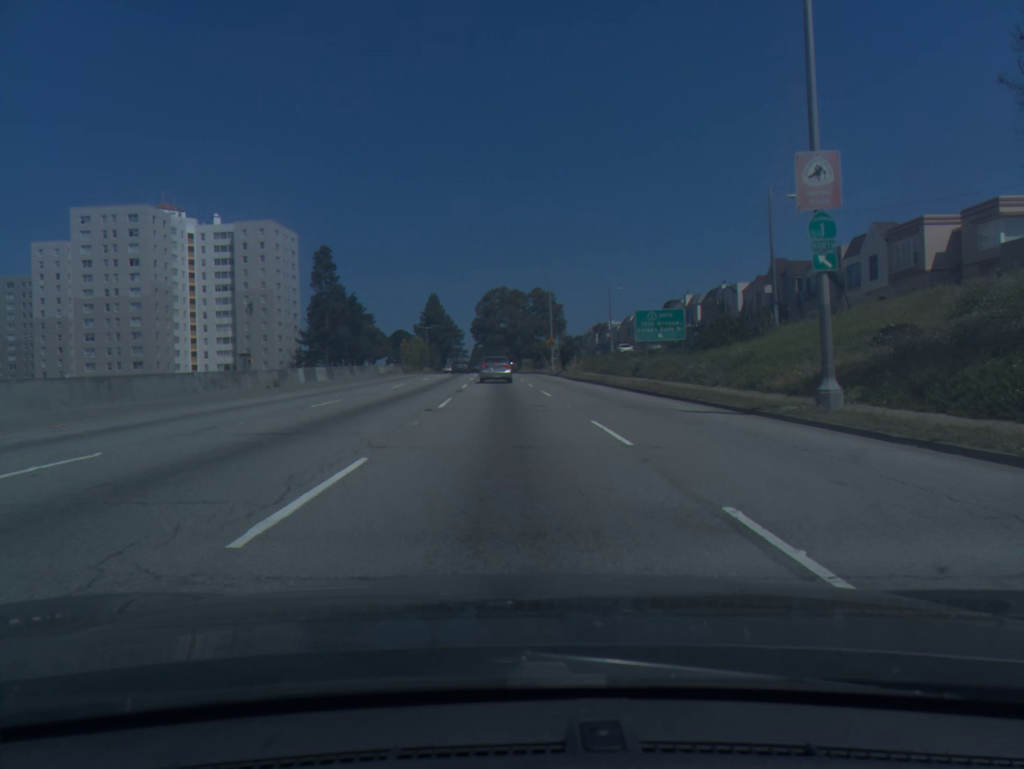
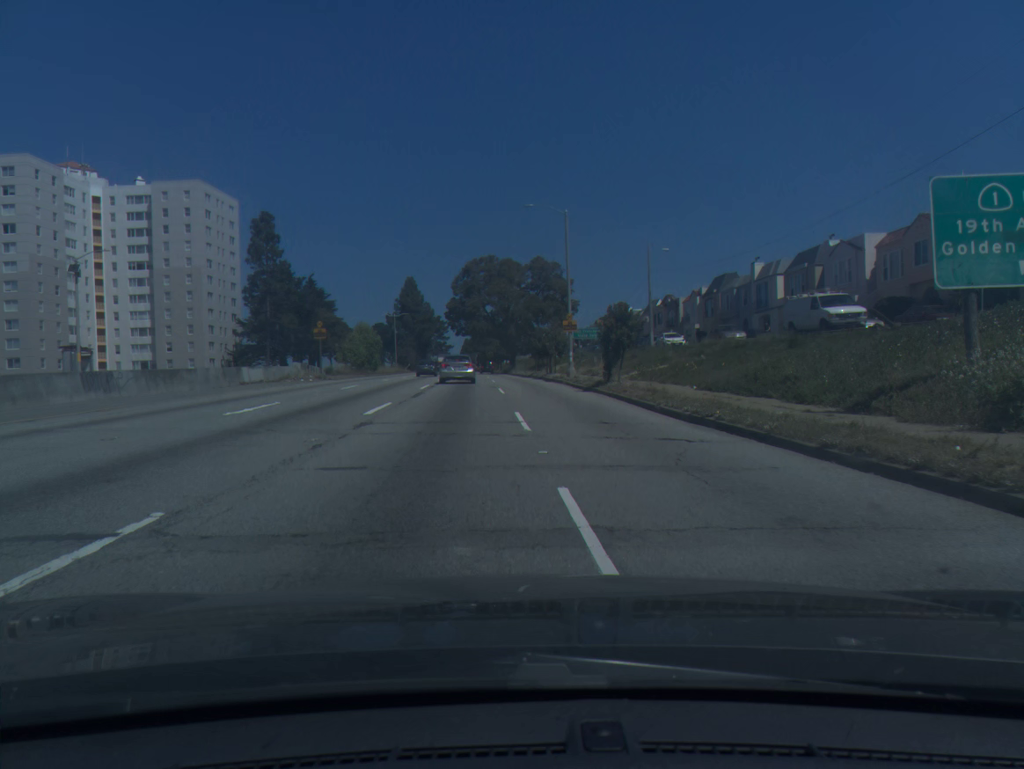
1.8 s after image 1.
(+0.1, +33.1) m; 0°
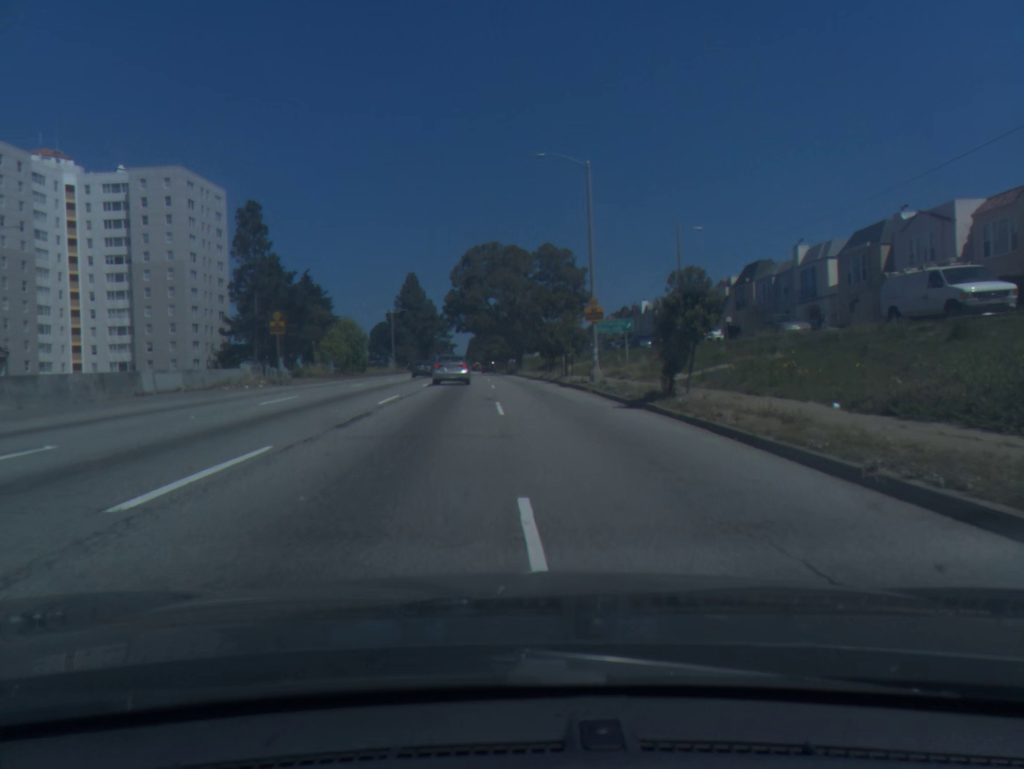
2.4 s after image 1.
(0.0, +10.8) m; 0°
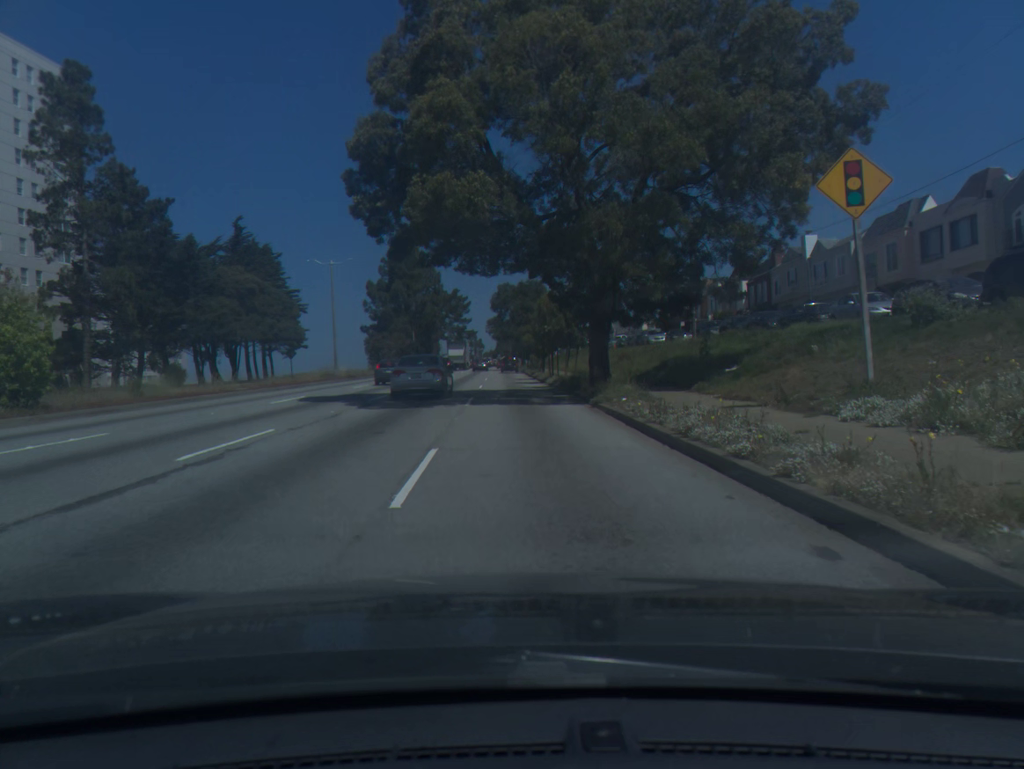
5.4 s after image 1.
(-1.5, +54.7) m; -3°
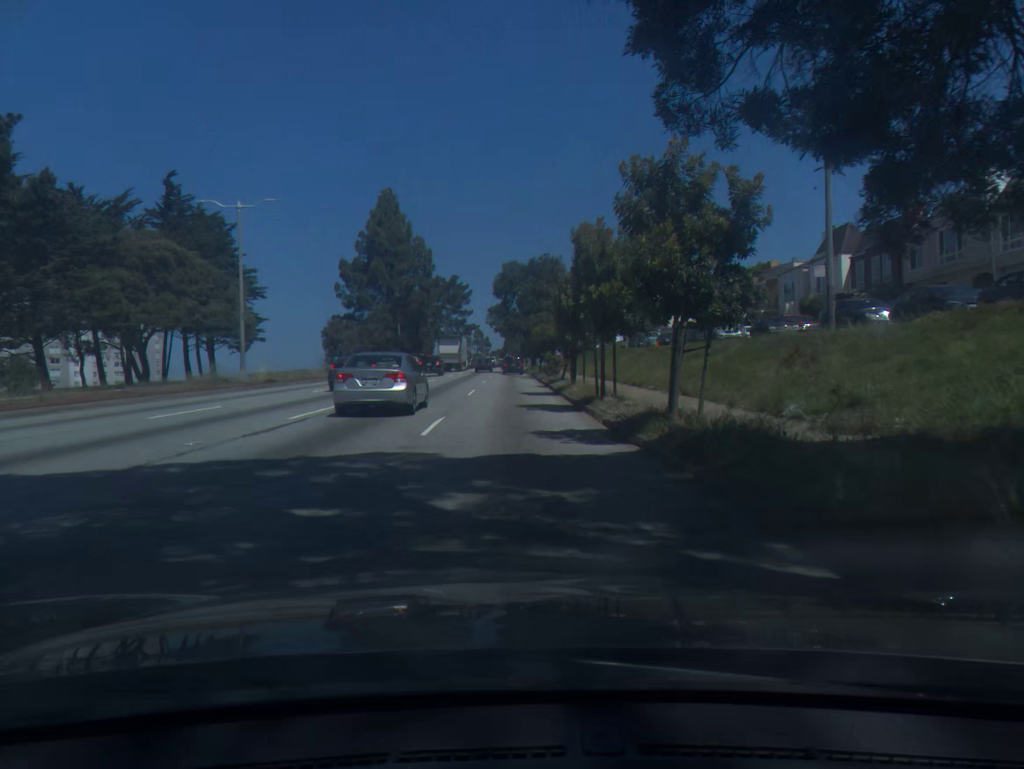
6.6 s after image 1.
(-0.1, +22.7) m; -1°
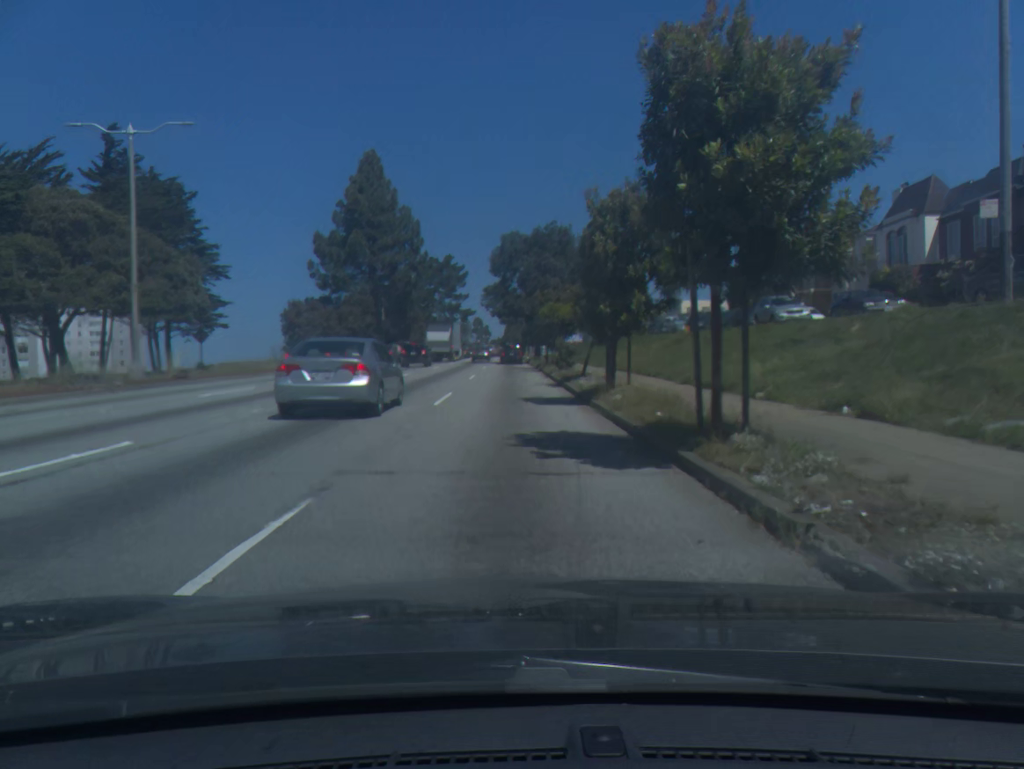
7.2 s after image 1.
(0.0, +11.0) m; 0°
